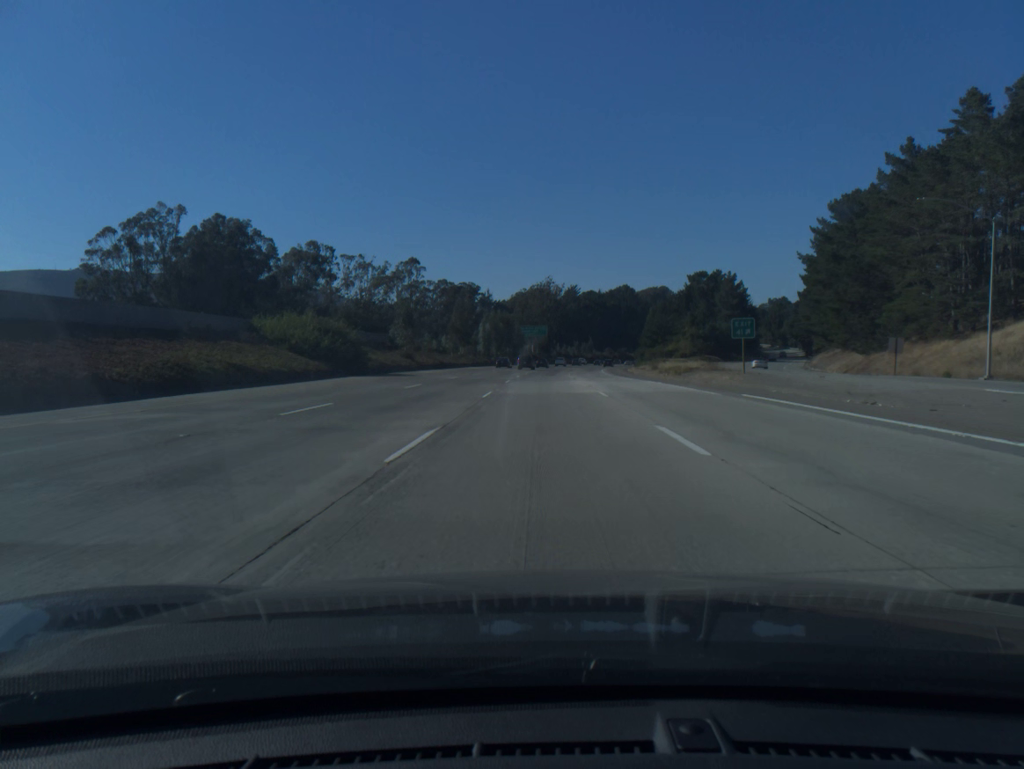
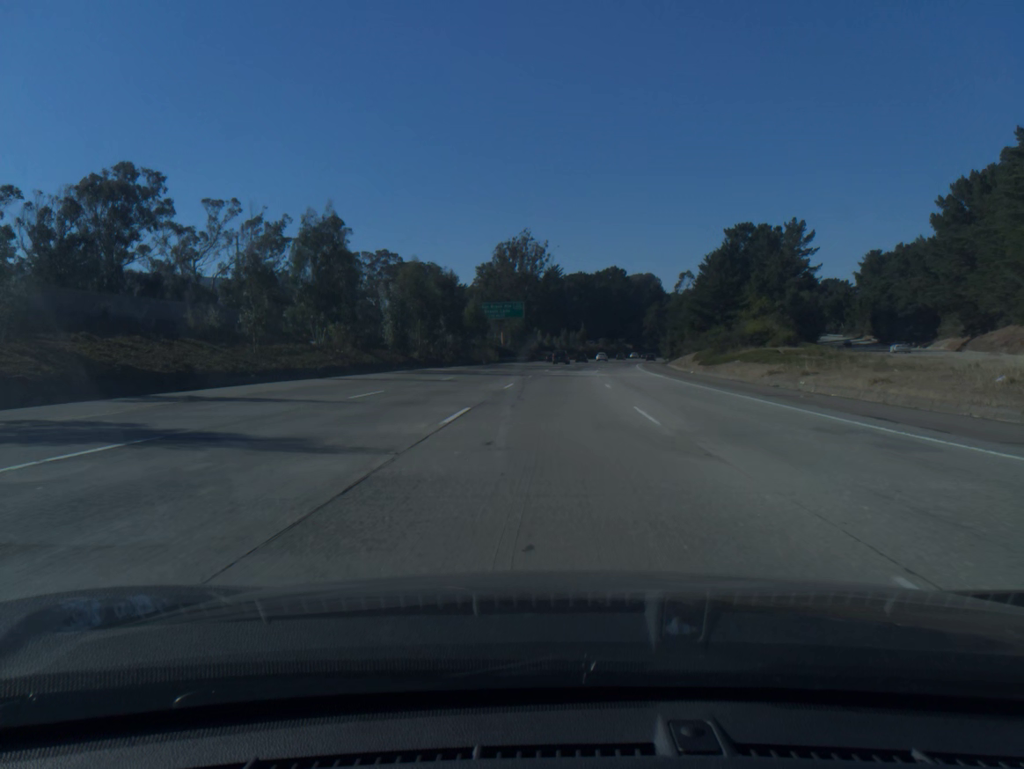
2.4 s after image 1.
(+0.6, +68.0) m; +2°
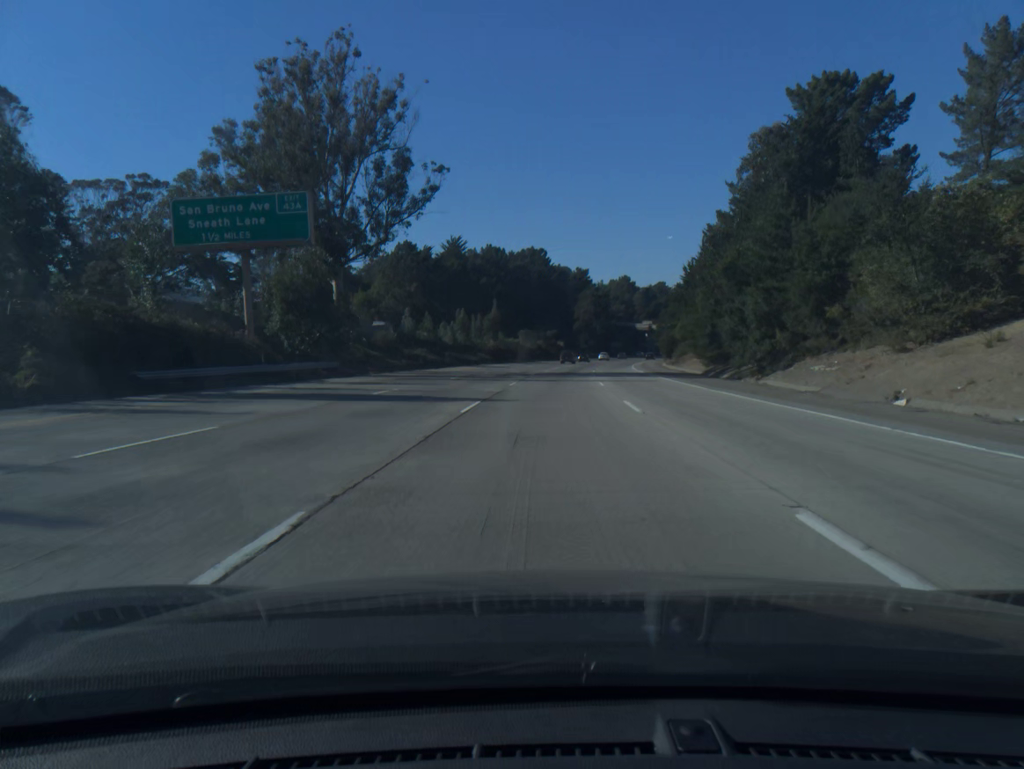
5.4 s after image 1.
(+4.5, +84.6) m; +6°
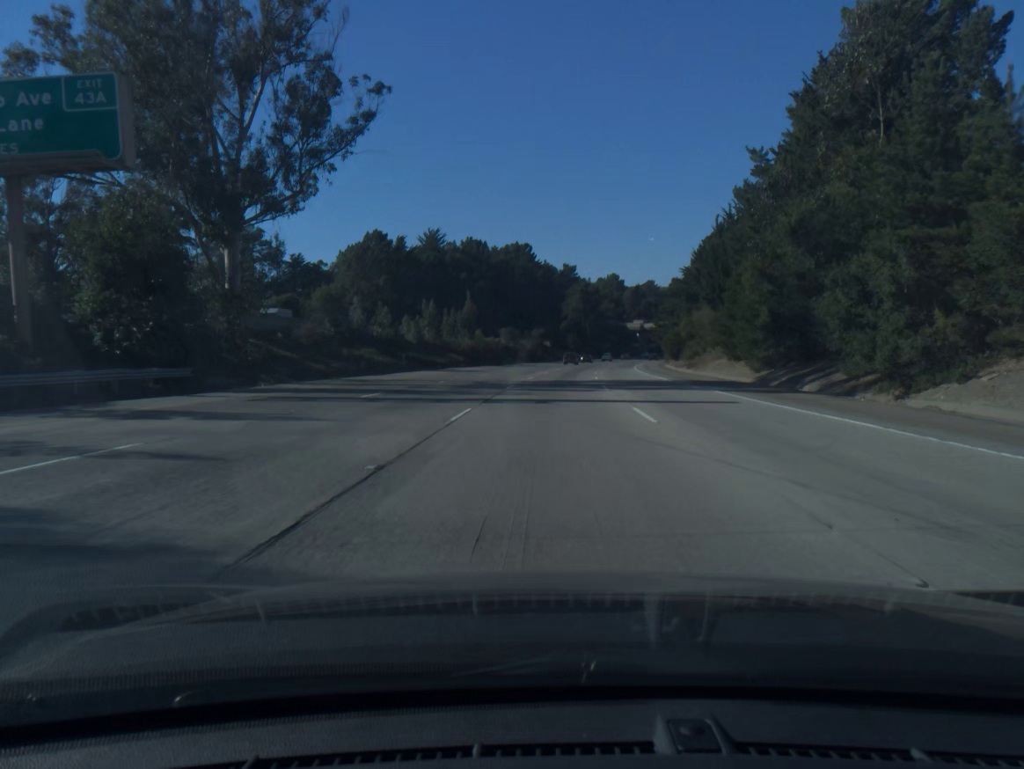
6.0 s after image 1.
(+0.2, +16.9) m; +1°
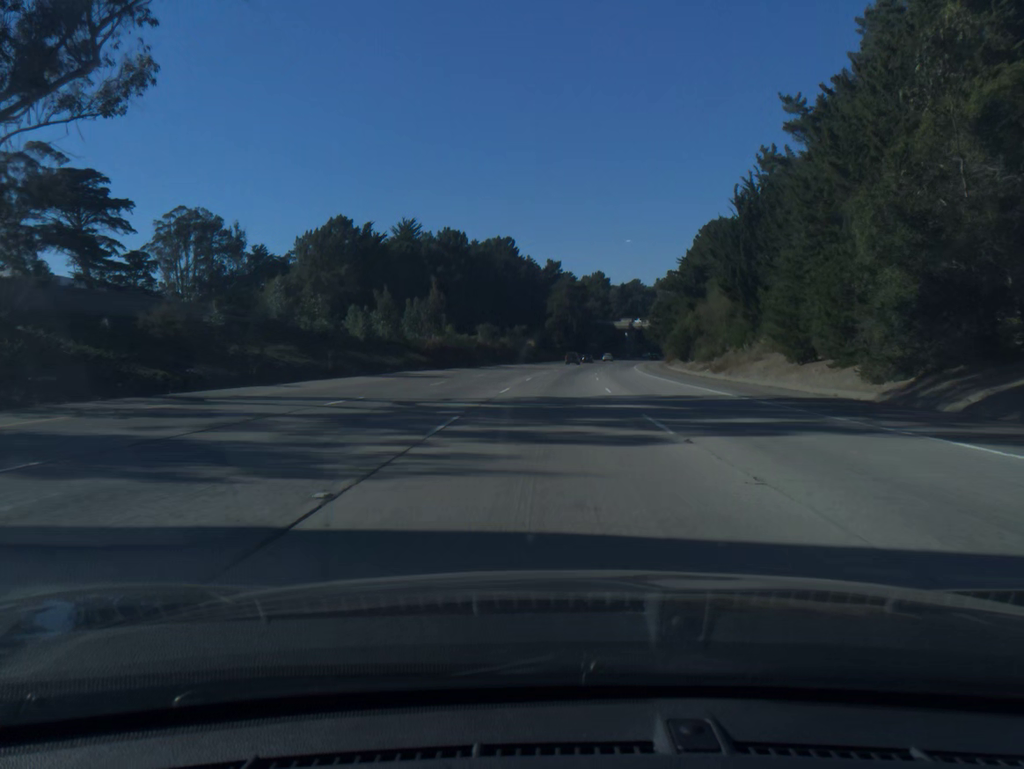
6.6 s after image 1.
(+0.2, +16.9) m; +1°
